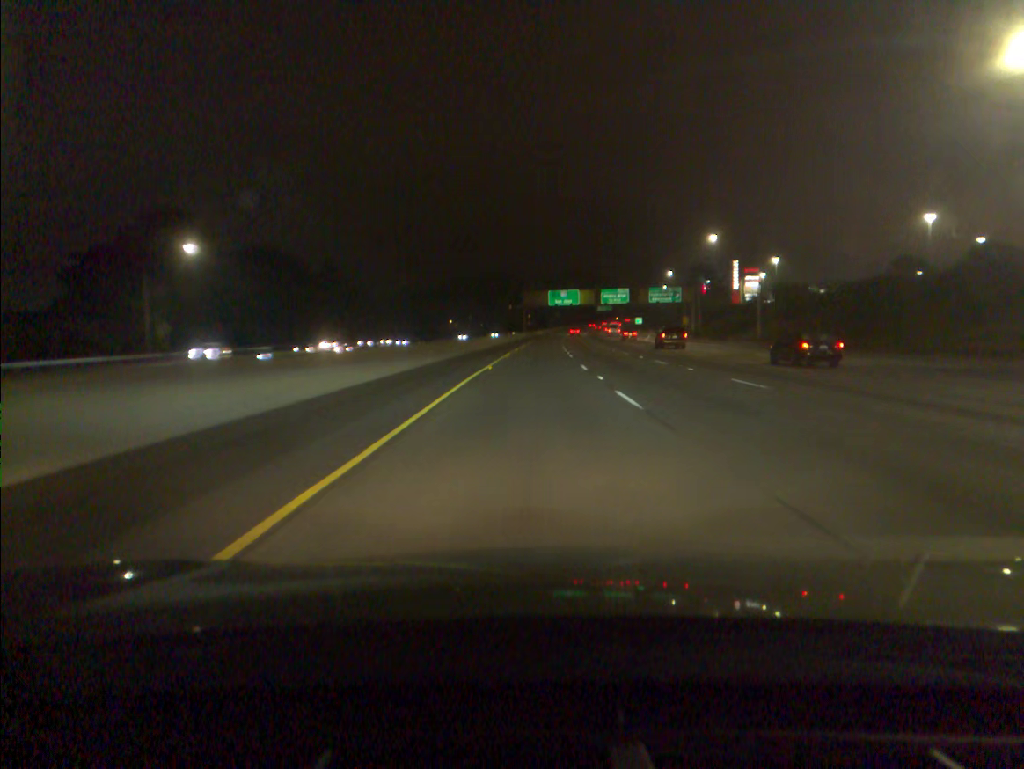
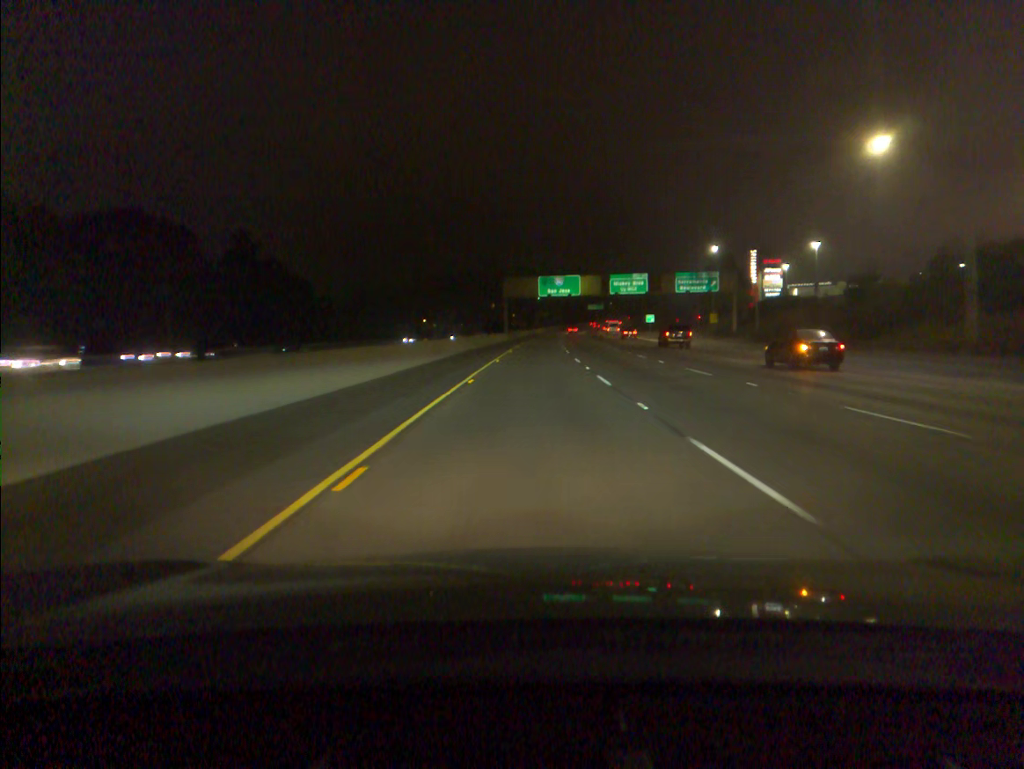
(+0.3, +37.8) m; +1°
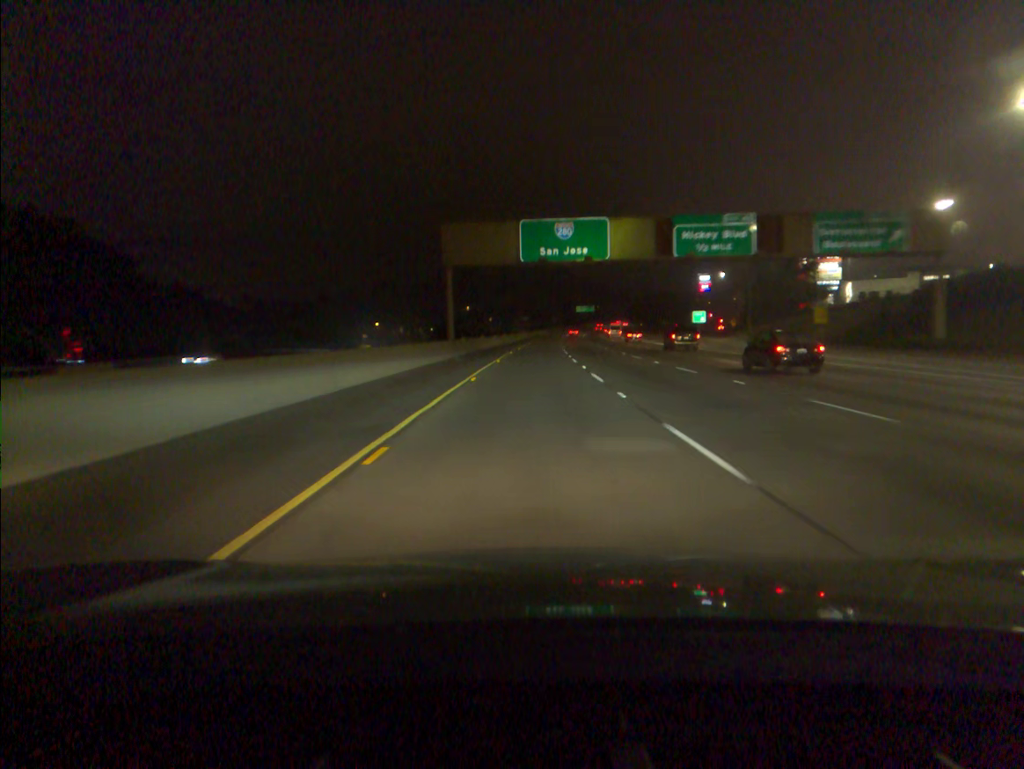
(+0.8, +56.7) m; +1°
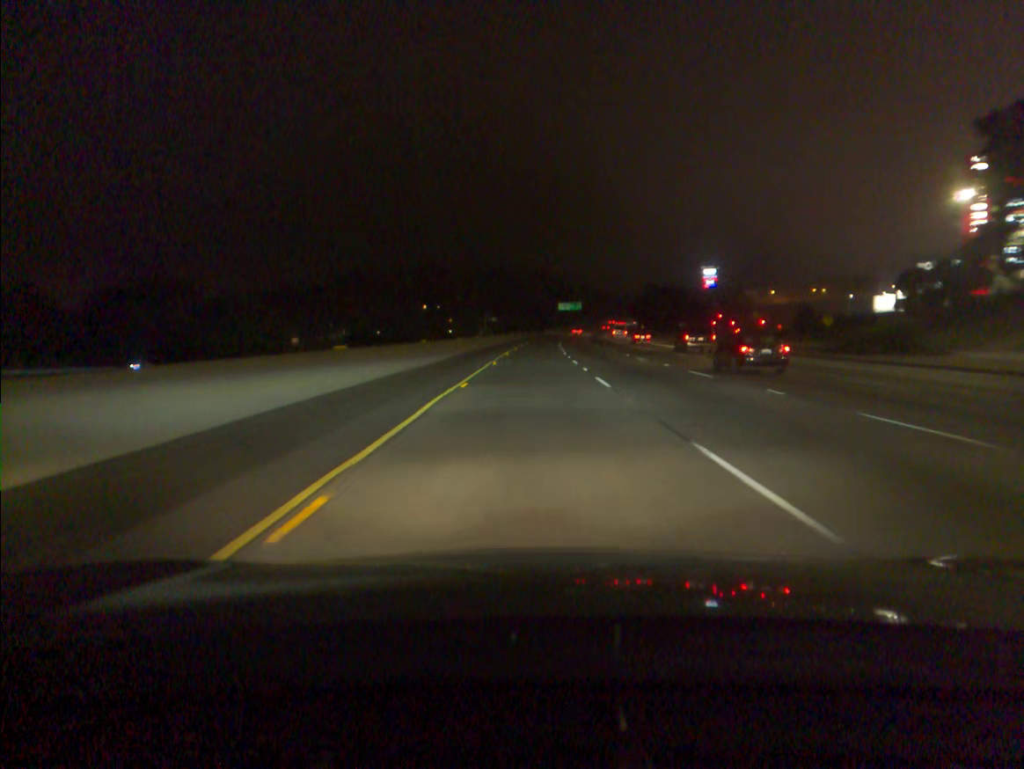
(+1.3, +76.0) m; +2°
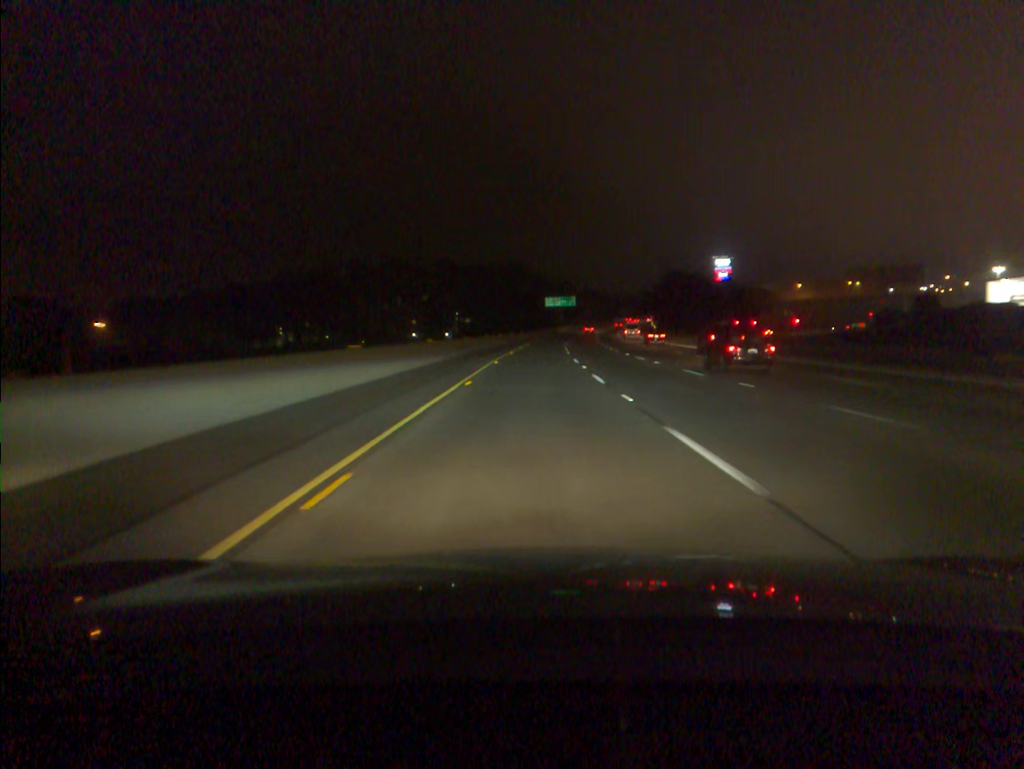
(+0.7, +57.3) m; +1°
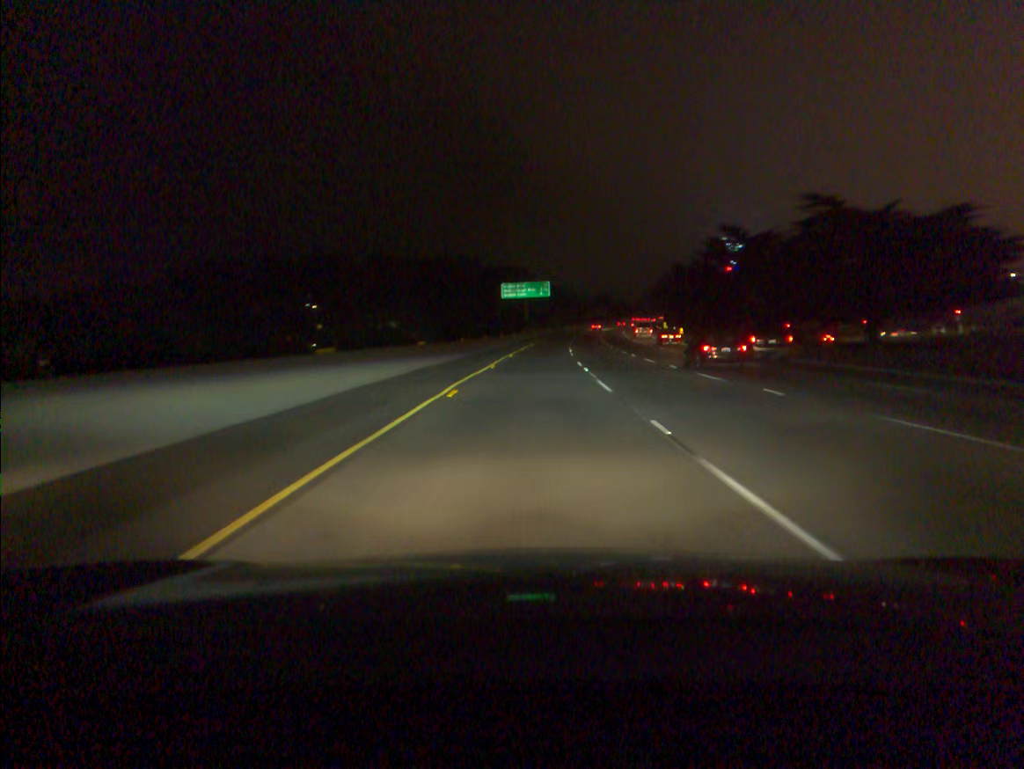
(+1.9, +76.4) m; +3°
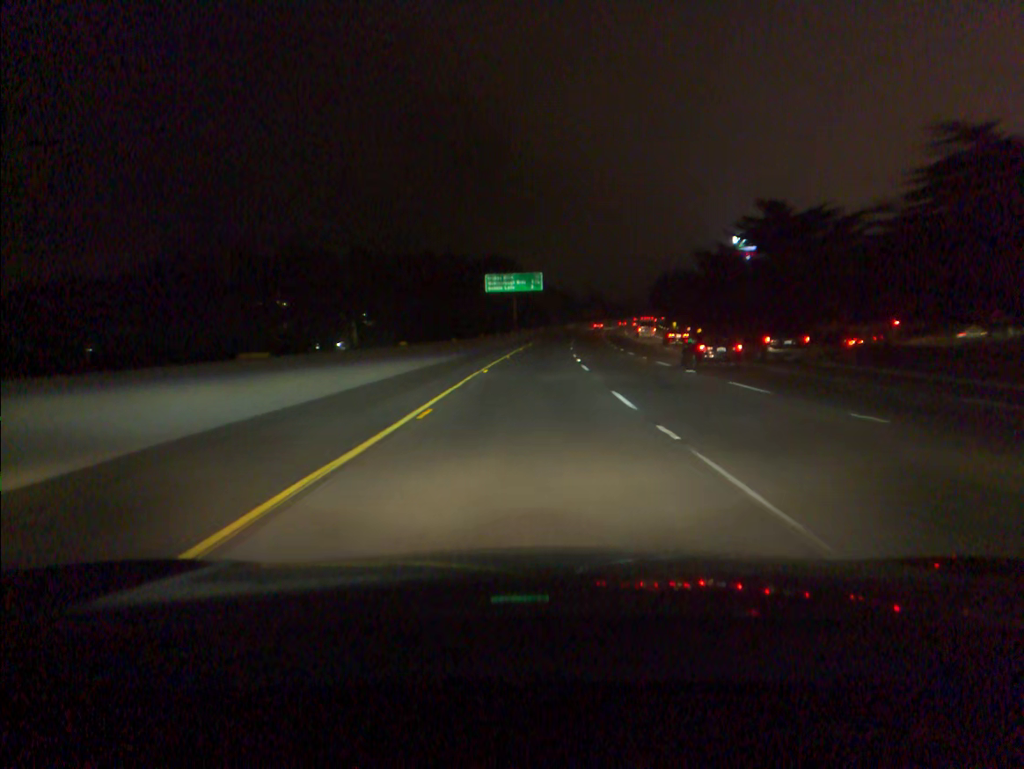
(+0.1, +19.1) m; +1°
